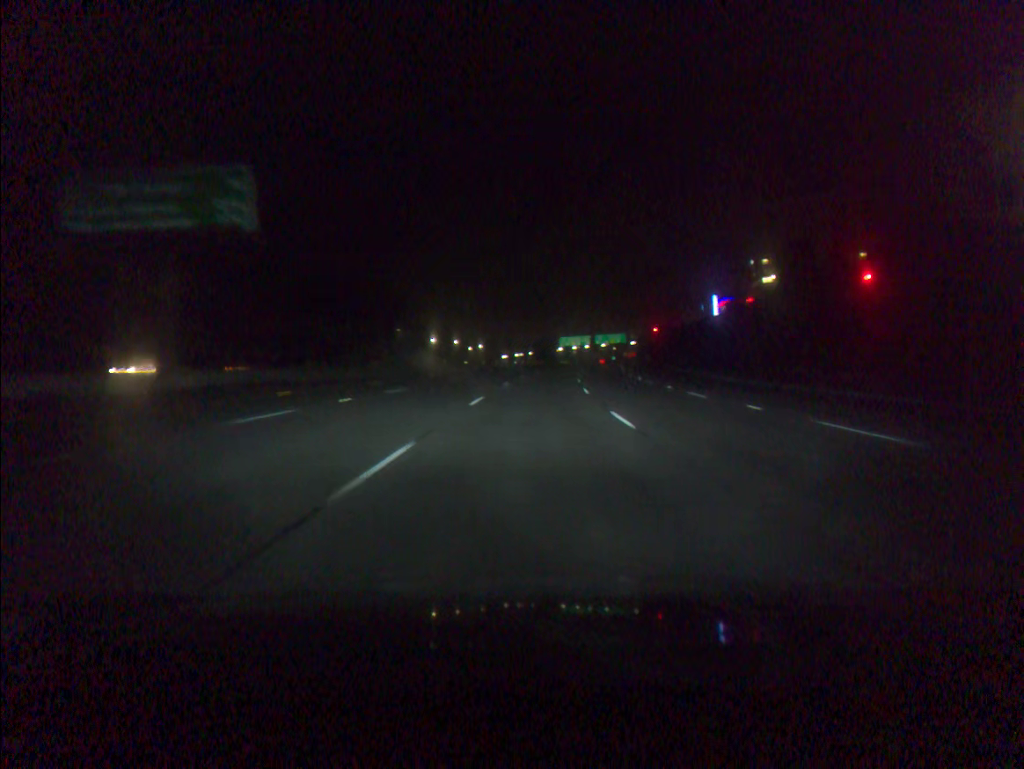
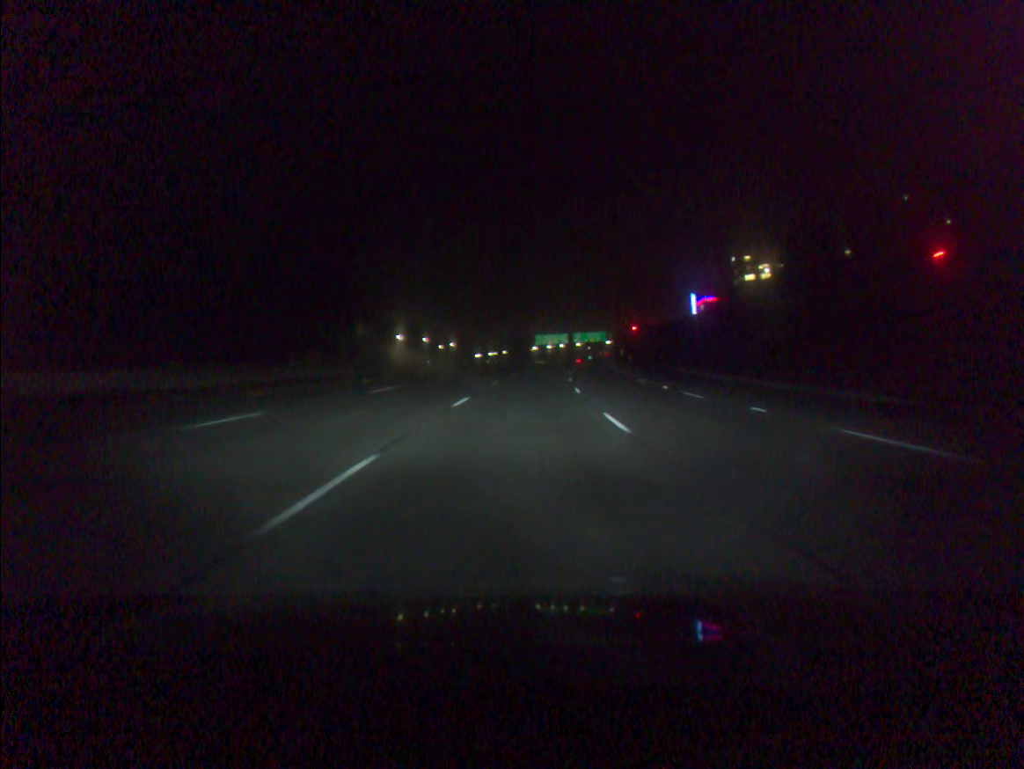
(+0.2, +15.7) m; +2°
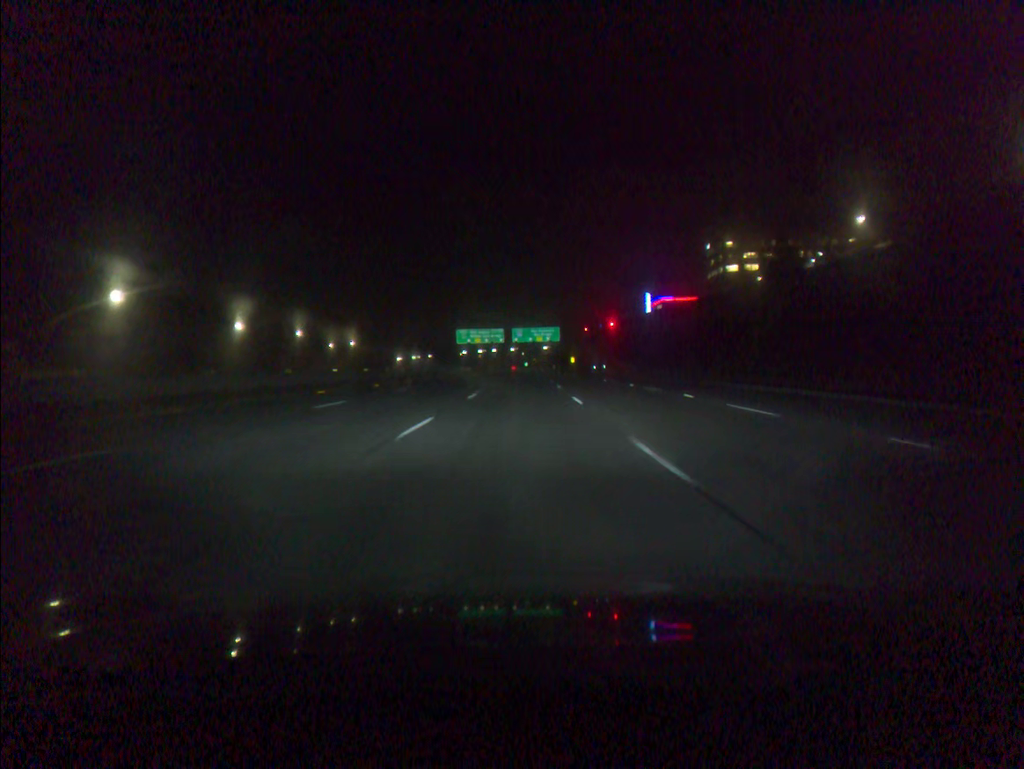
(+3.9, +78.4) m; +5°
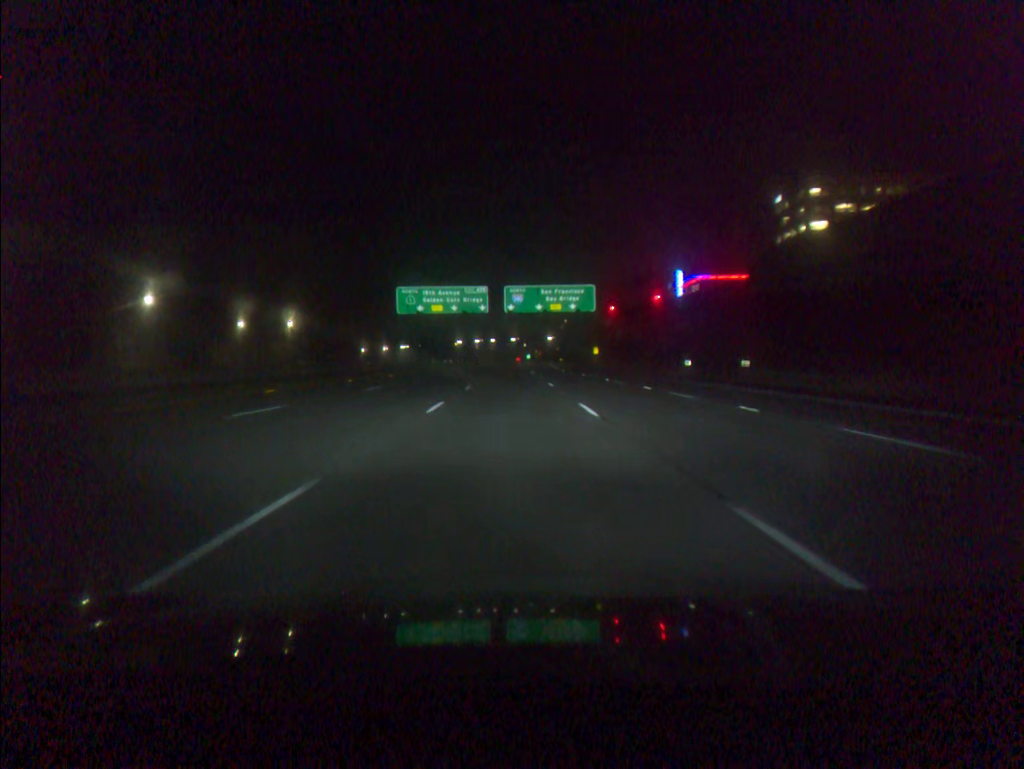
(+0.5, +78.5) m; 0°
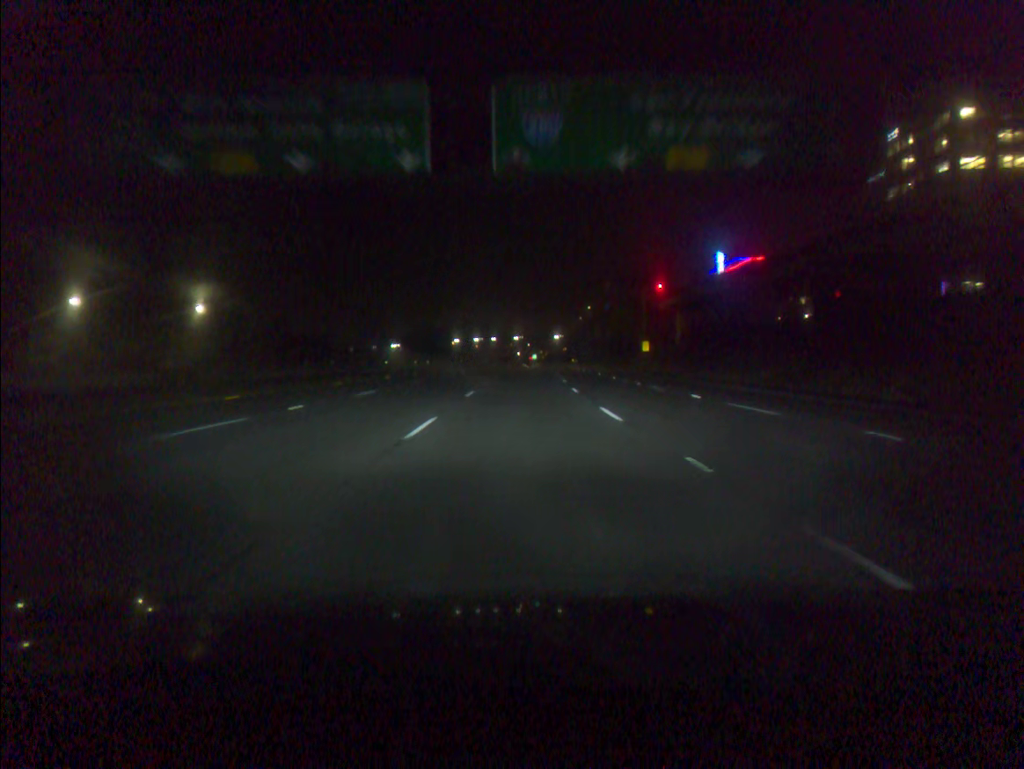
(-0.7, +62.9) m; 0°
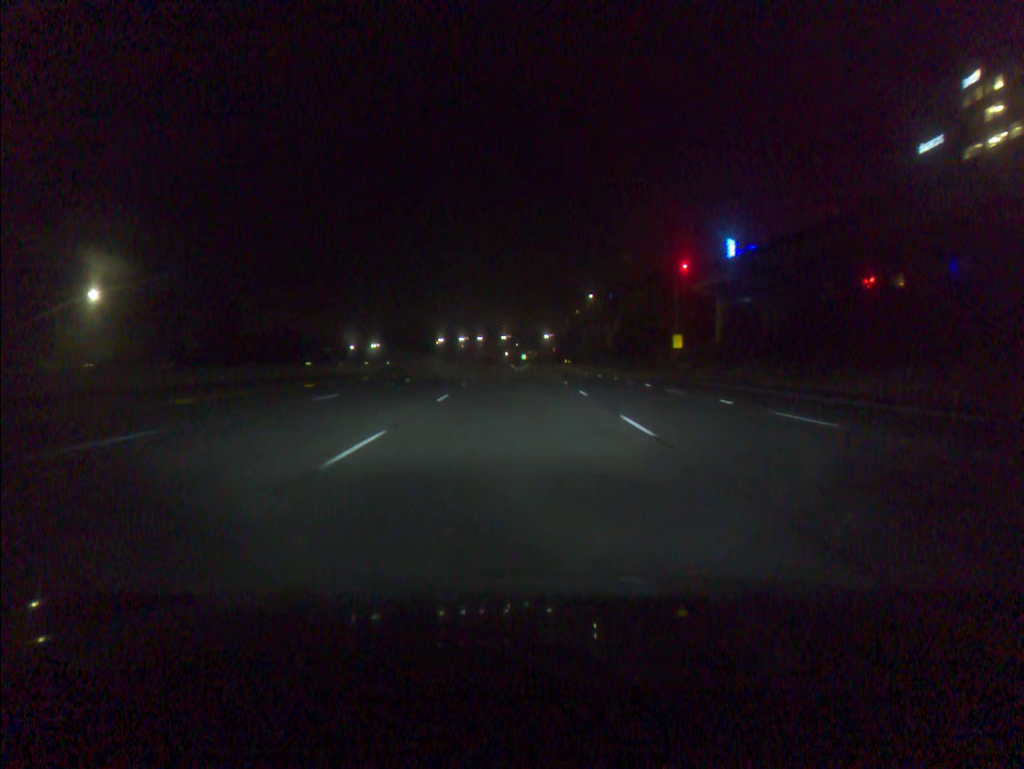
(+0.3, +31.4) m; +1°
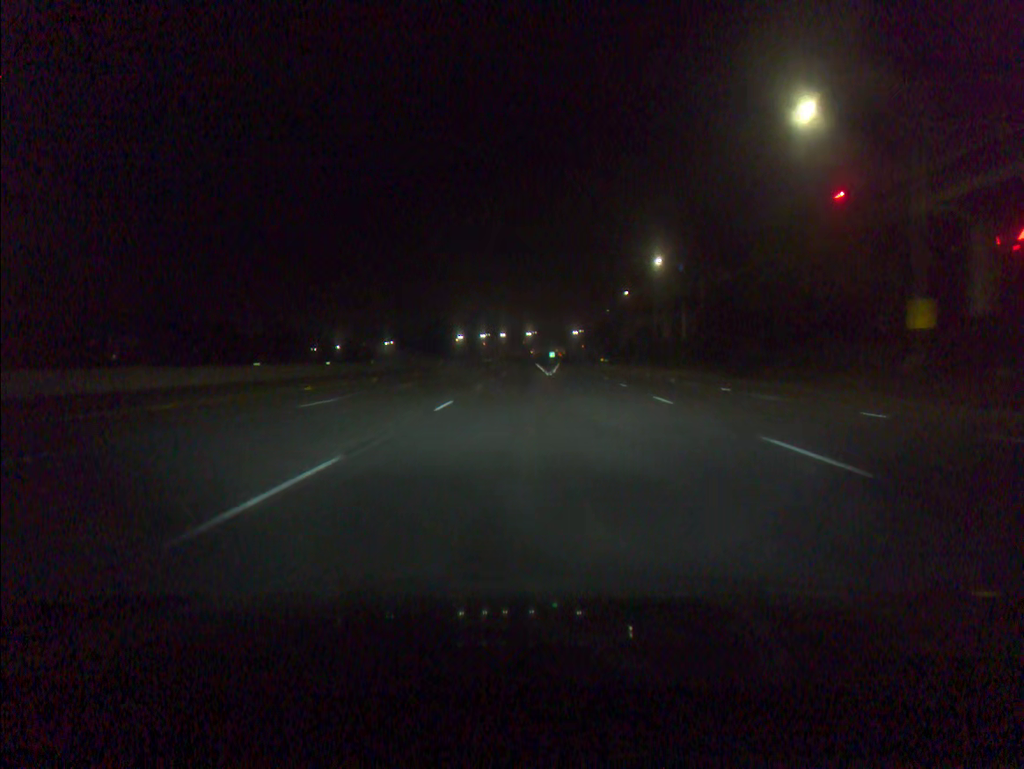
(-0.5, +47.1) m; -2°
